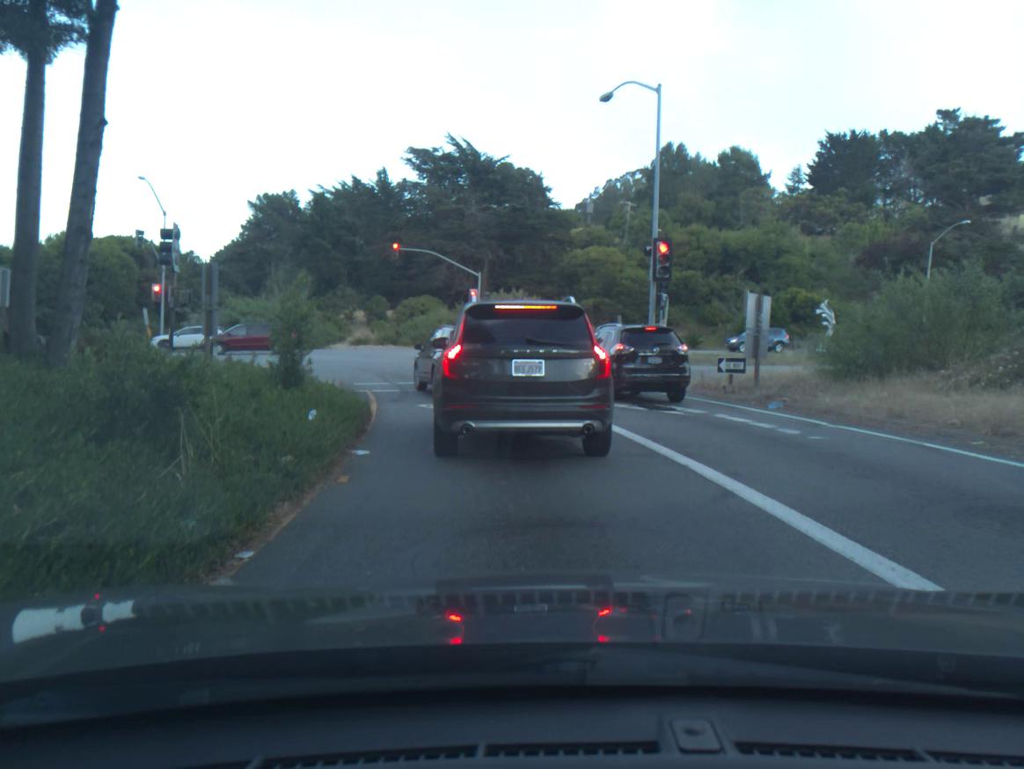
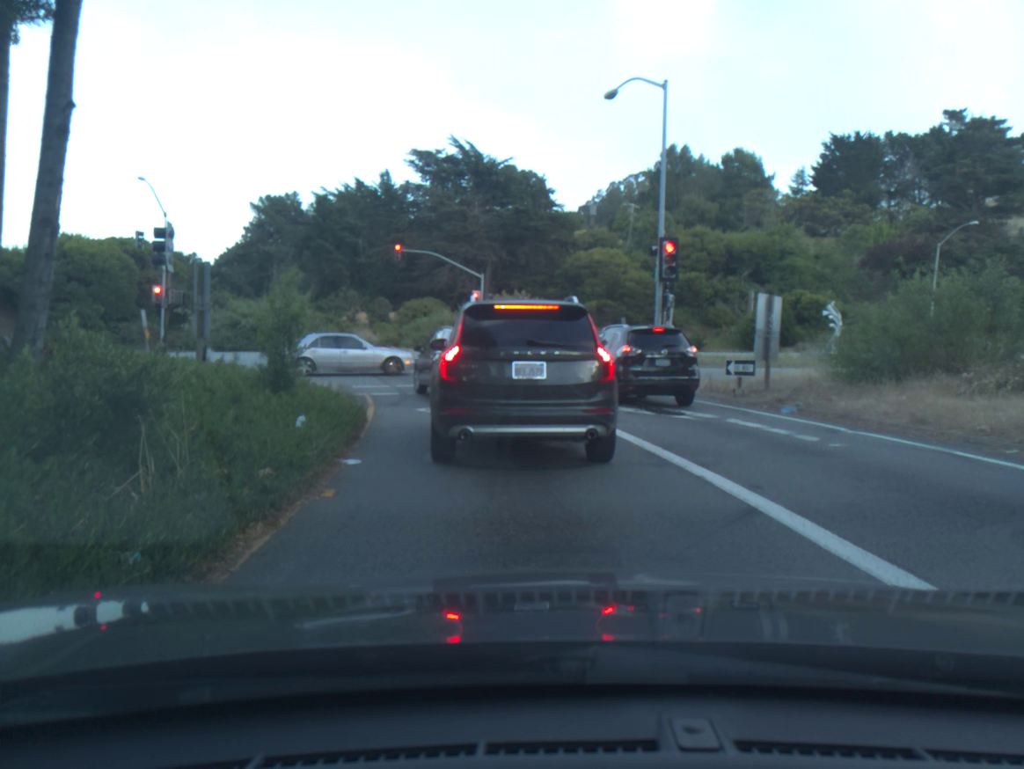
(0.0, +0.7) m; 0°
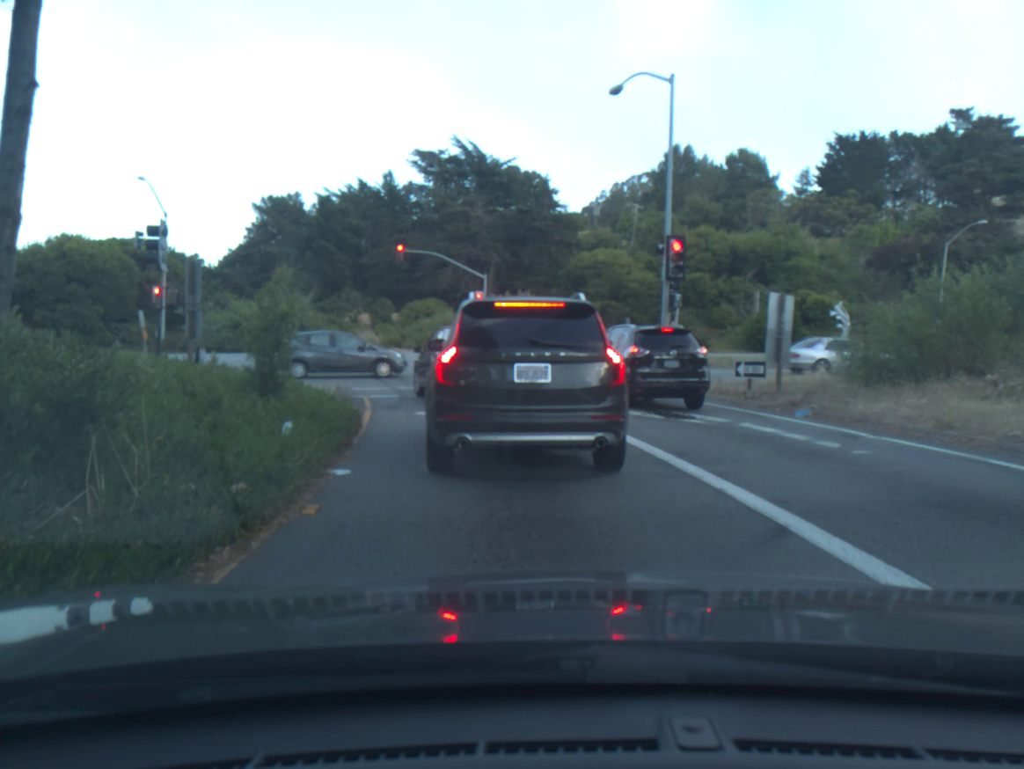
(0.0, +0.6) m; 0°
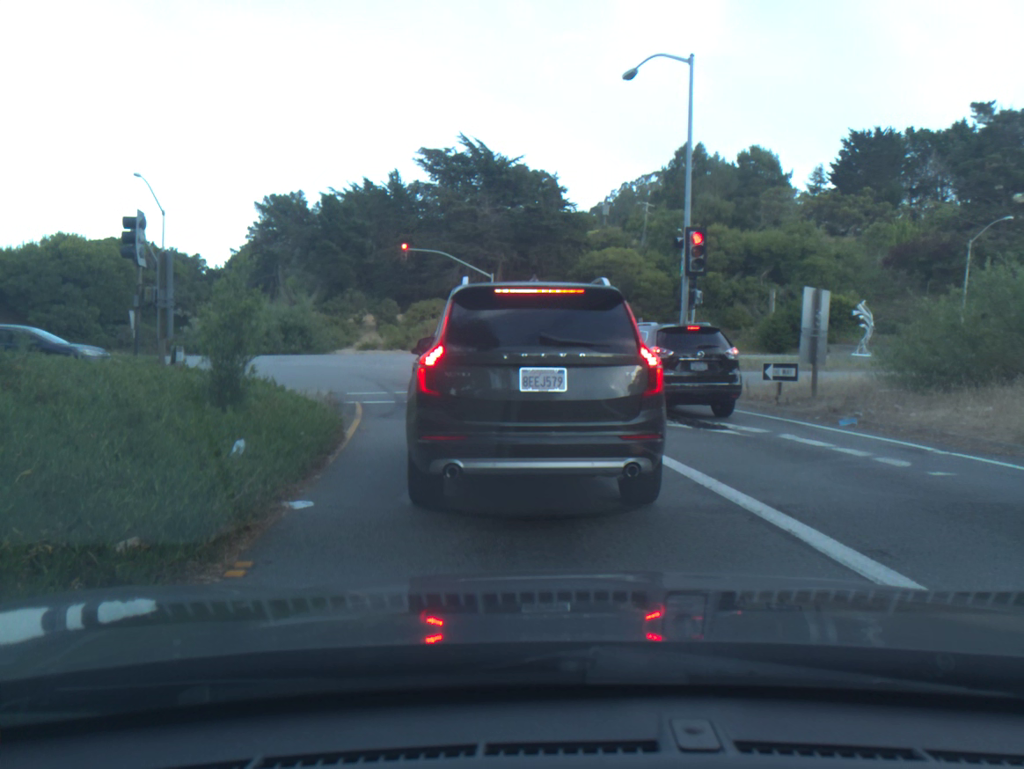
(-0.1, +1.6) m; -1°
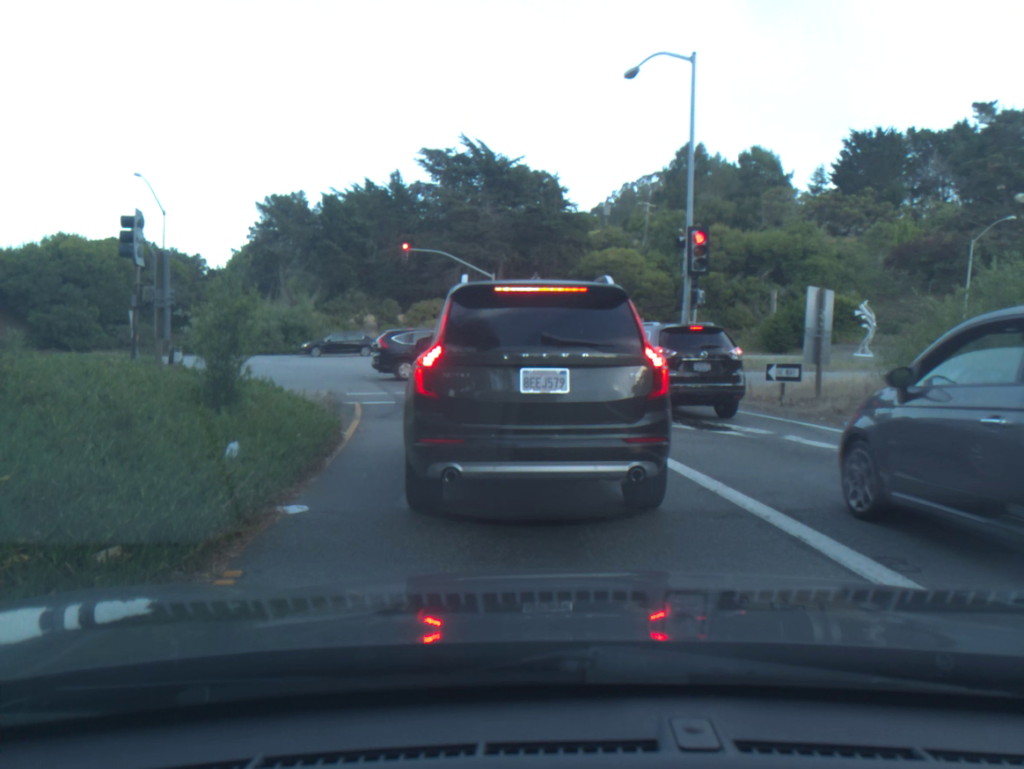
(0.0, +0.2) m; 0°
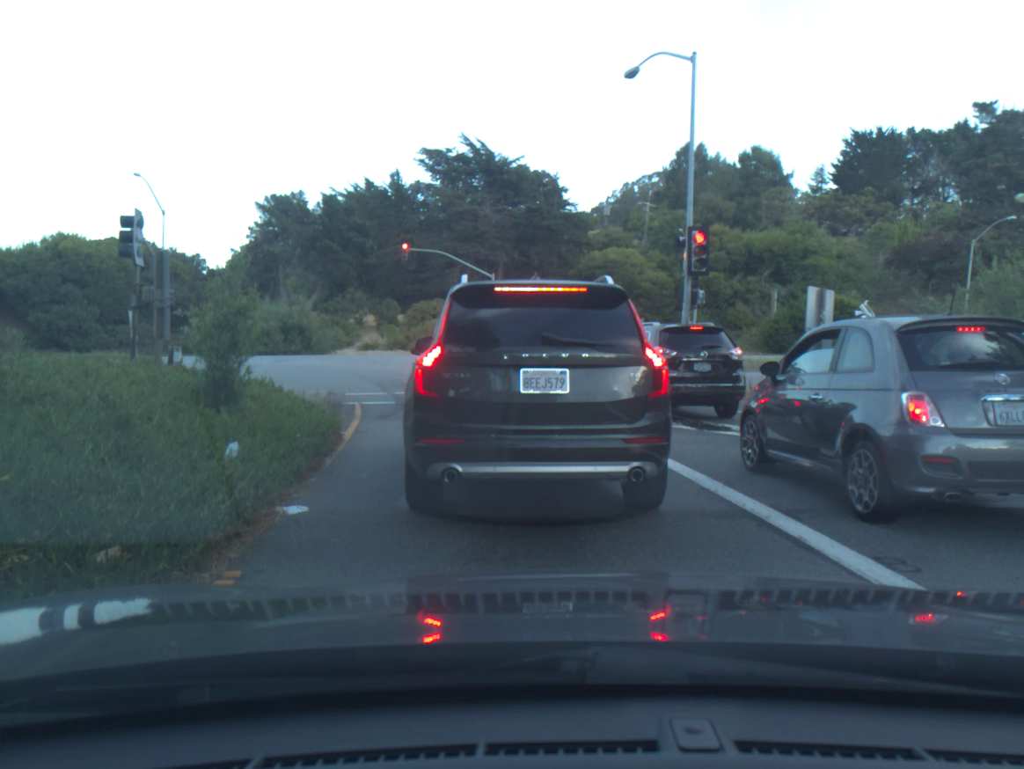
(0.0, 0.0) m; 0°
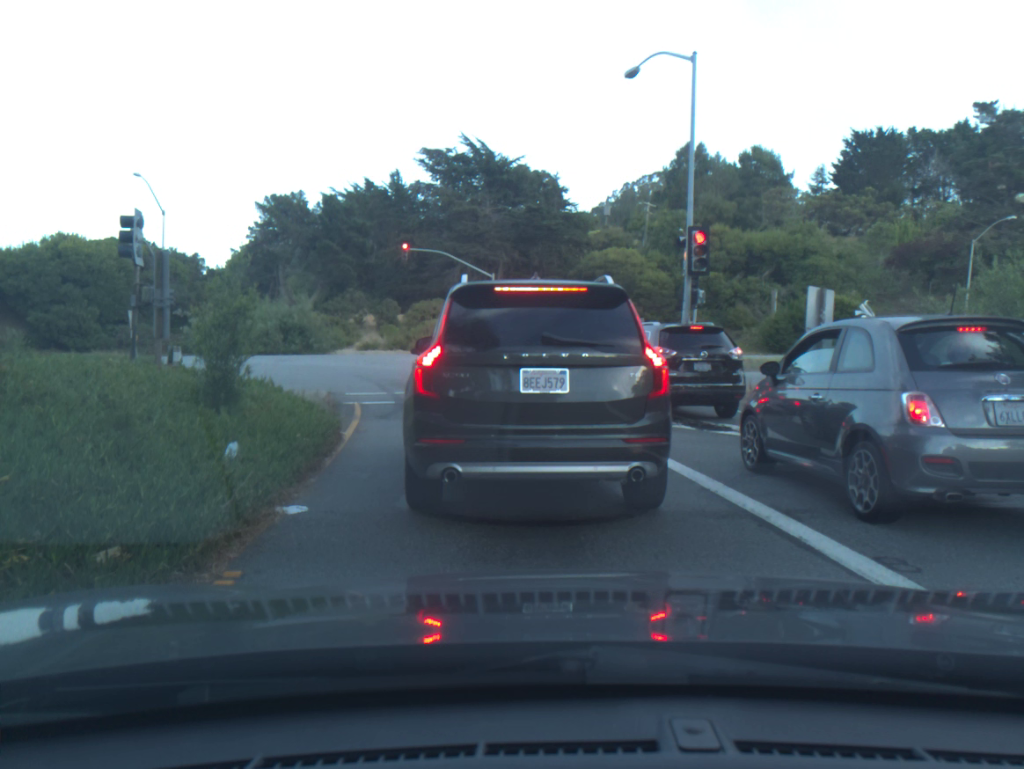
(0.0, 0.0) m; 0°
